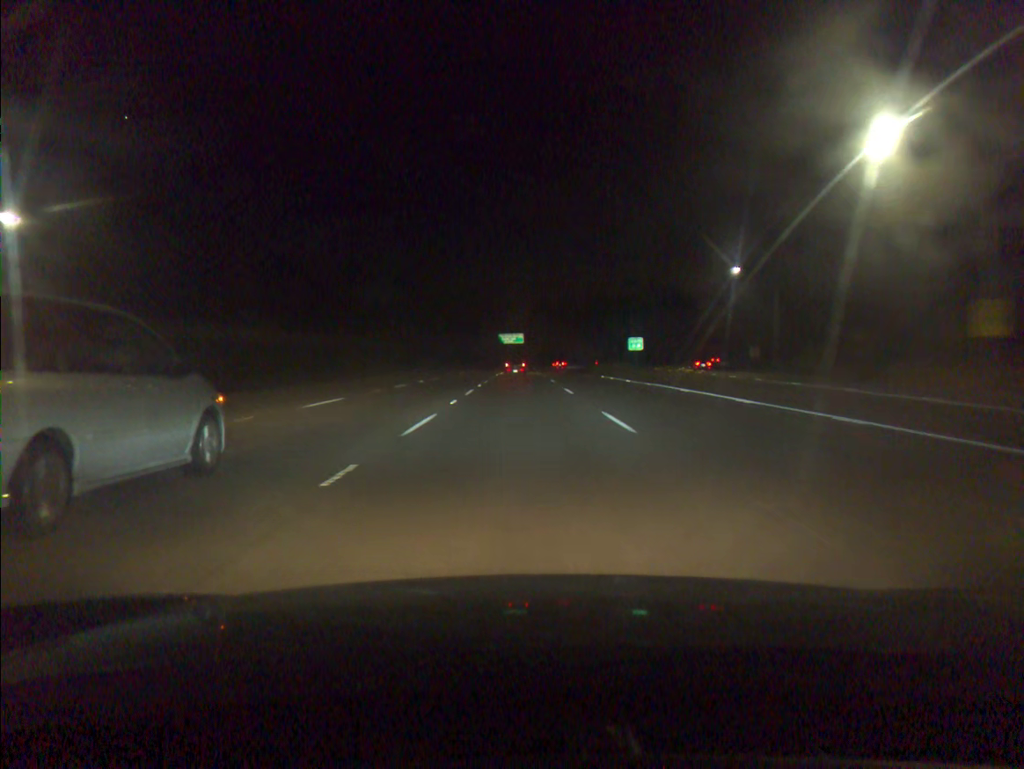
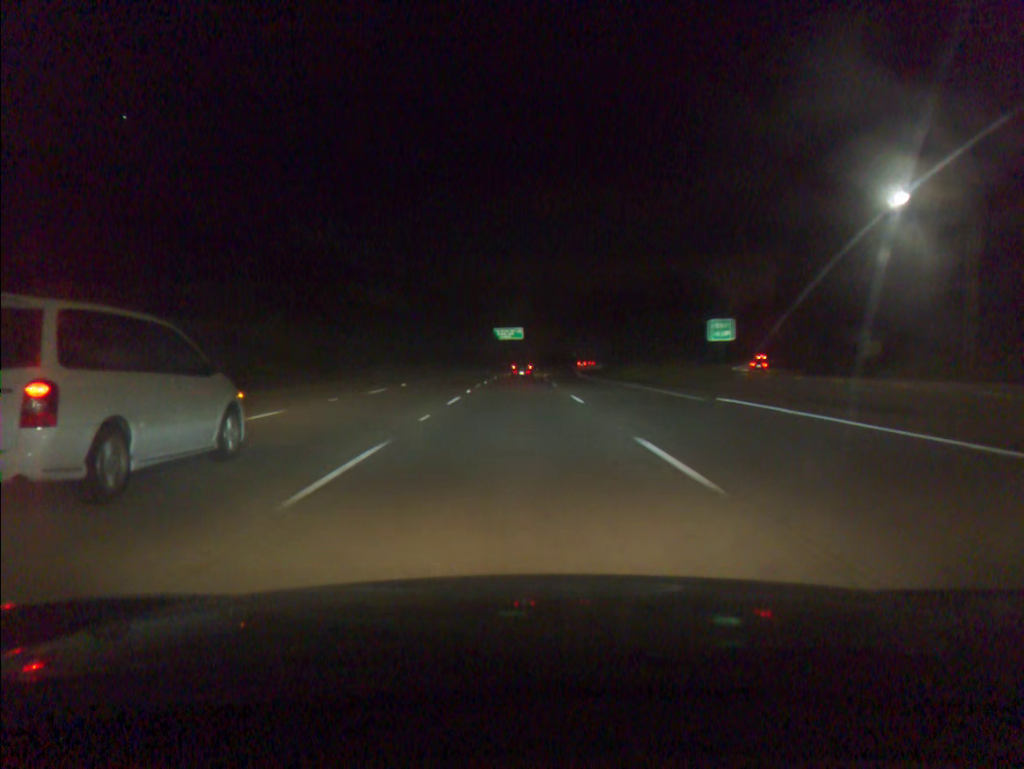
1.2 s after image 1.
(0.0, +34.9) m; 0°
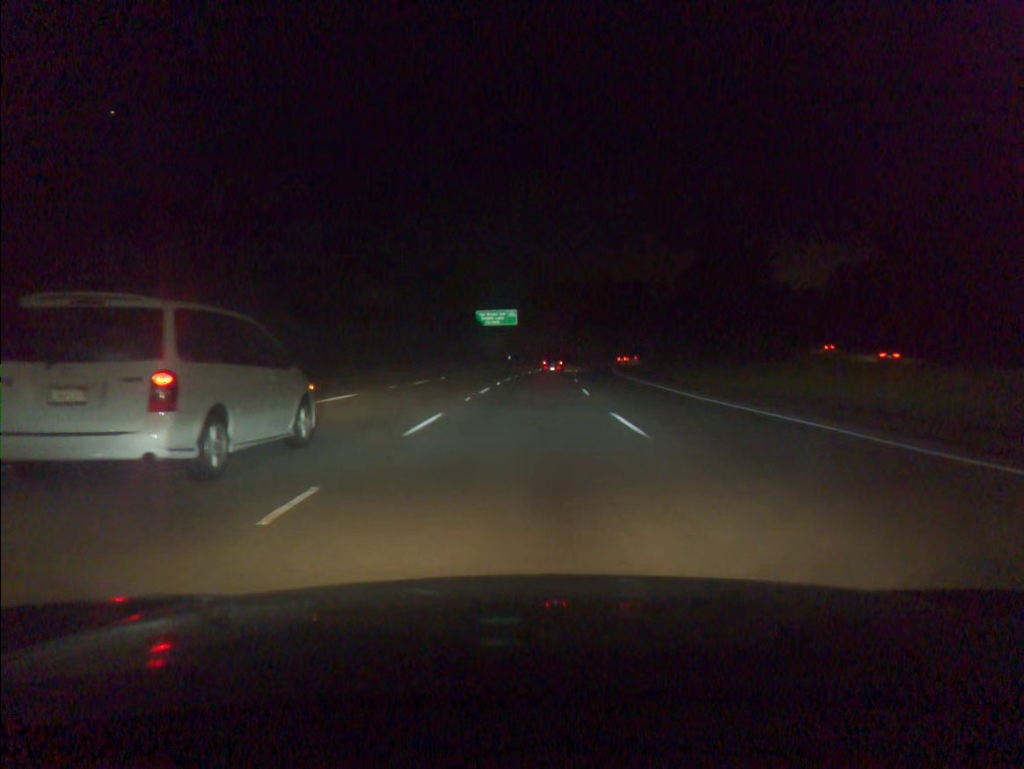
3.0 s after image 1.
(-0.1, +52.9) m; 0°
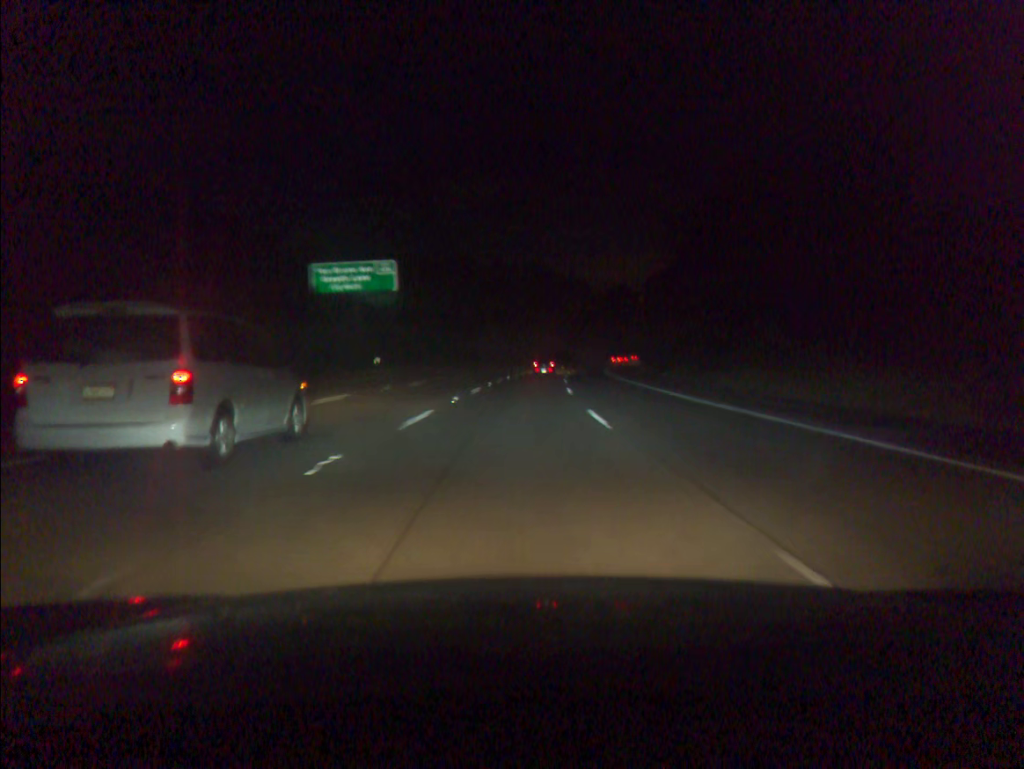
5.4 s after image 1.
(+3.4, +71.0) m; +5°
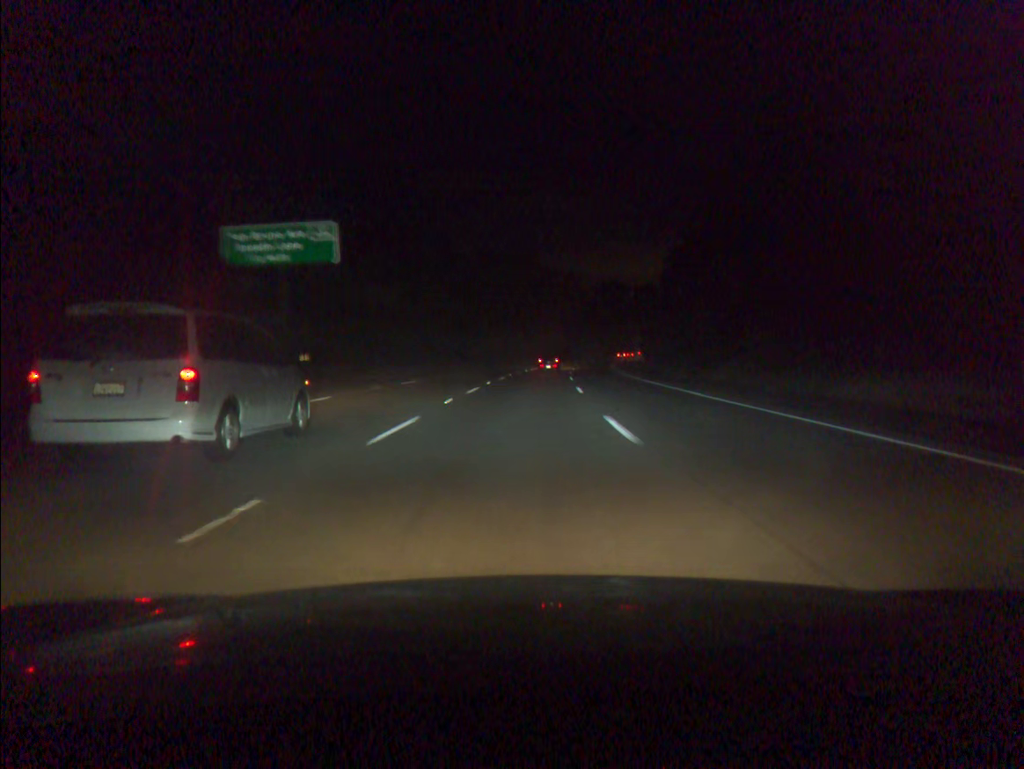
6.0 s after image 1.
(+0.1, +17.8) m; +1°
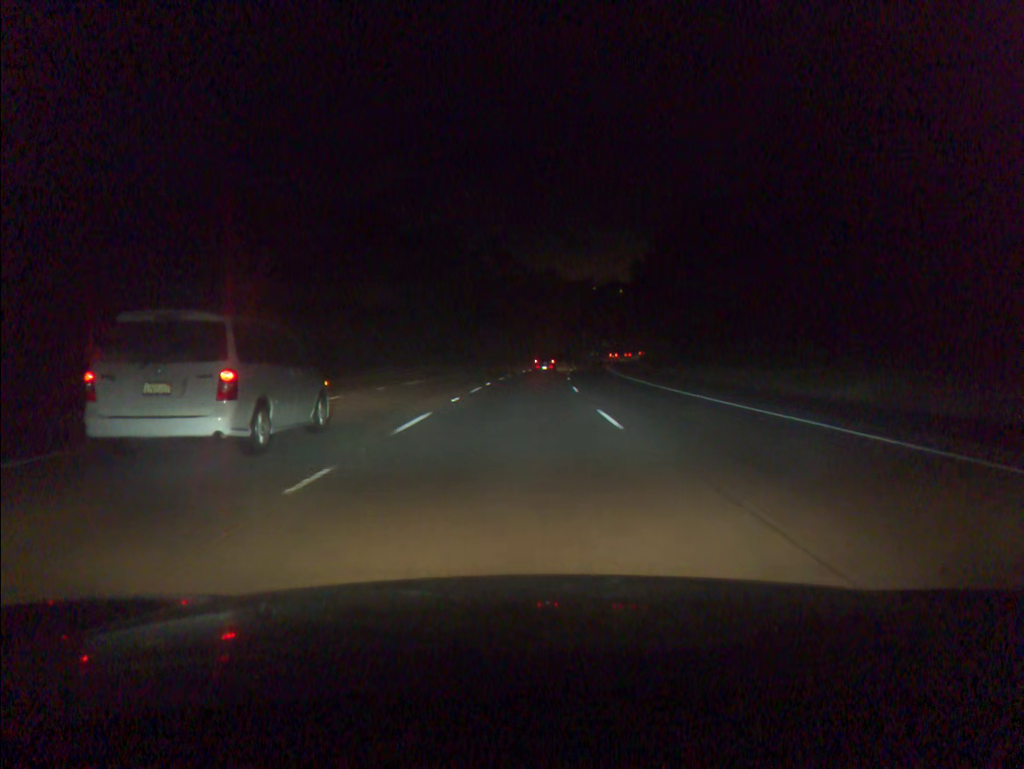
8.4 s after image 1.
(+3.2, +71.1) m; +5°
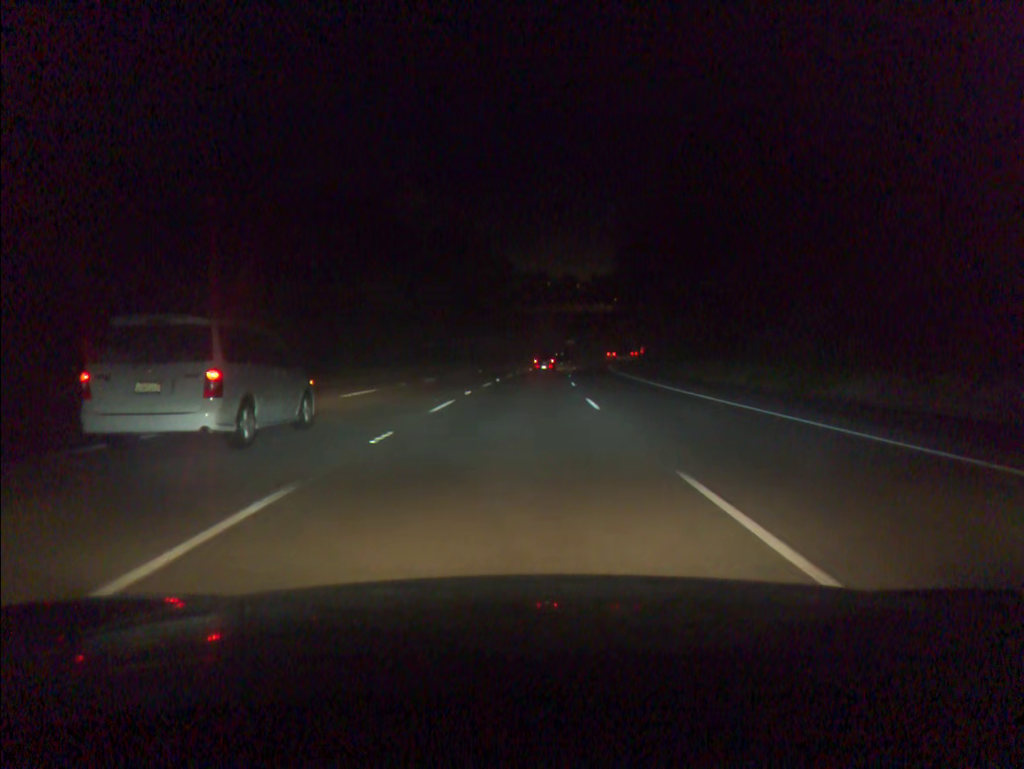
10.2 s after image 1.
(+1.7, +53.4) m; +4°
